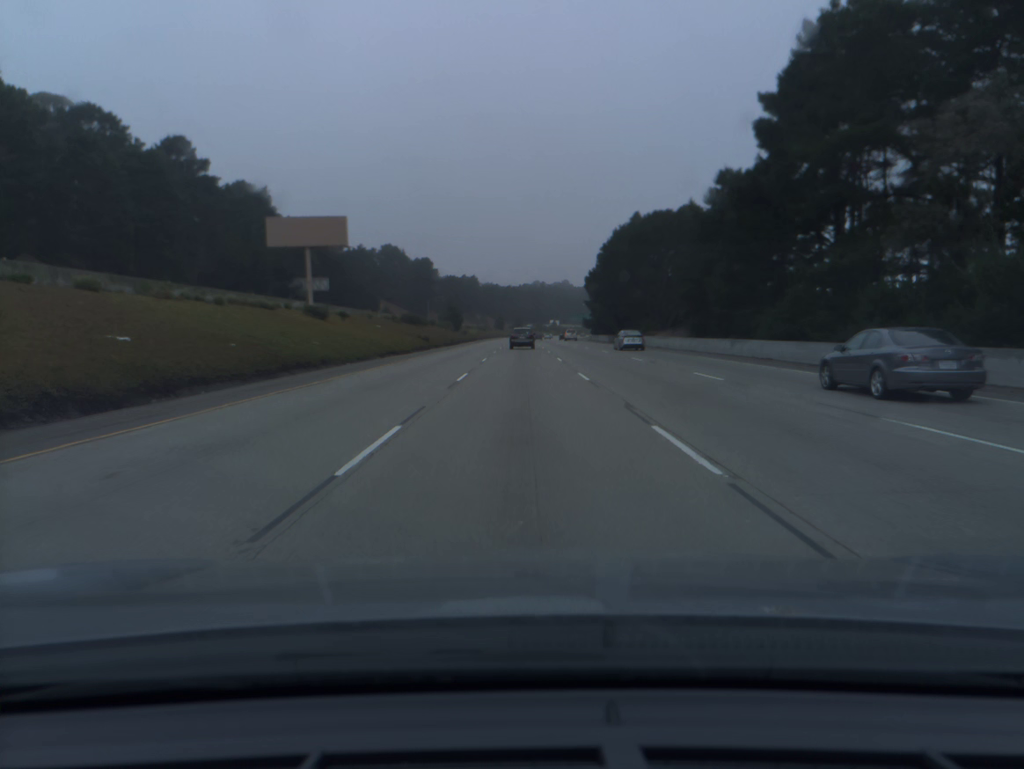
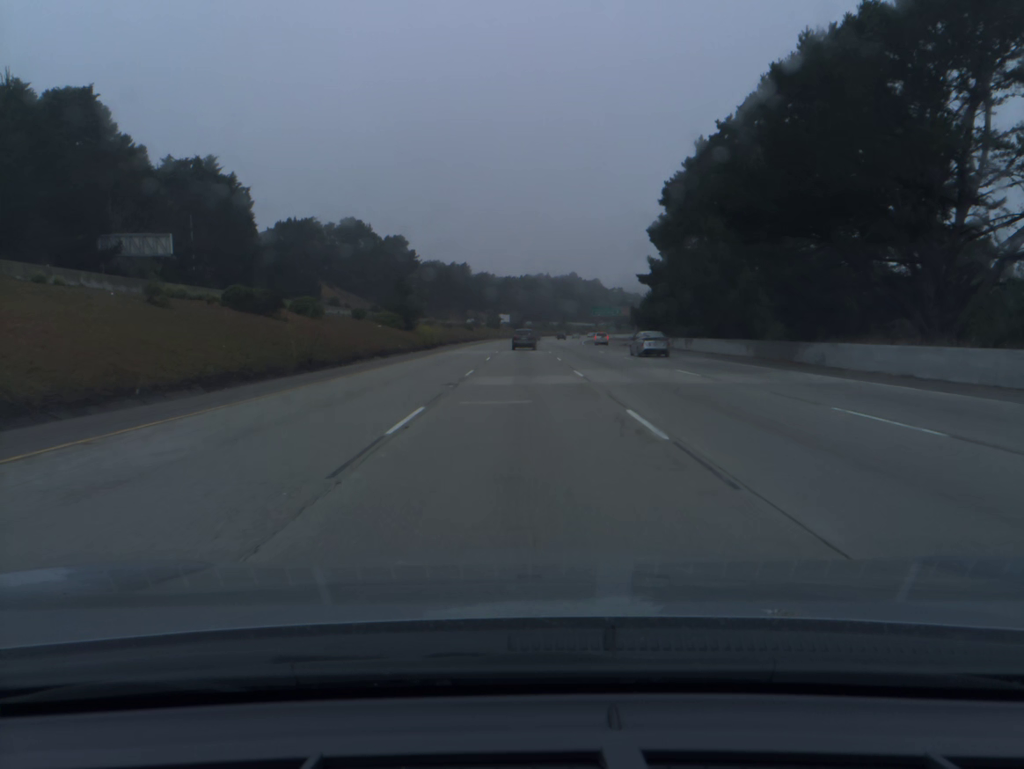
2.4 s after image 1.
(-0.1, +70.1) m; 0°
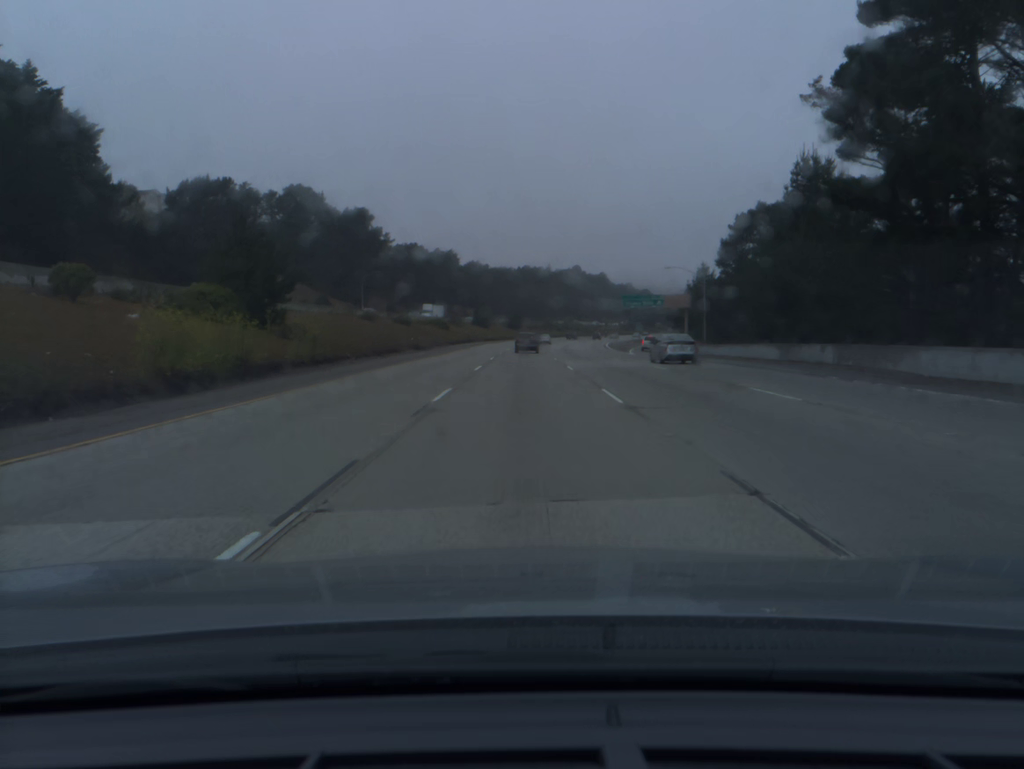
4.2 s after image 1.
(0.0, +52.9) m; 0°
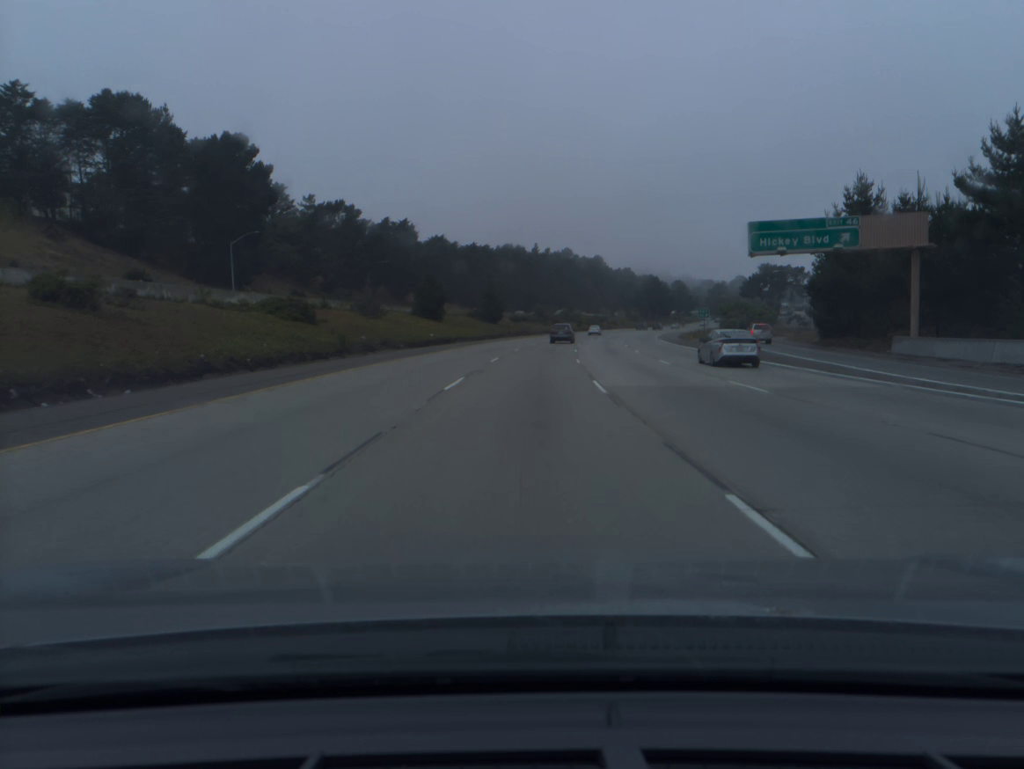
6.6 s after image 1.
(+0.4, +71.2) m; +1°
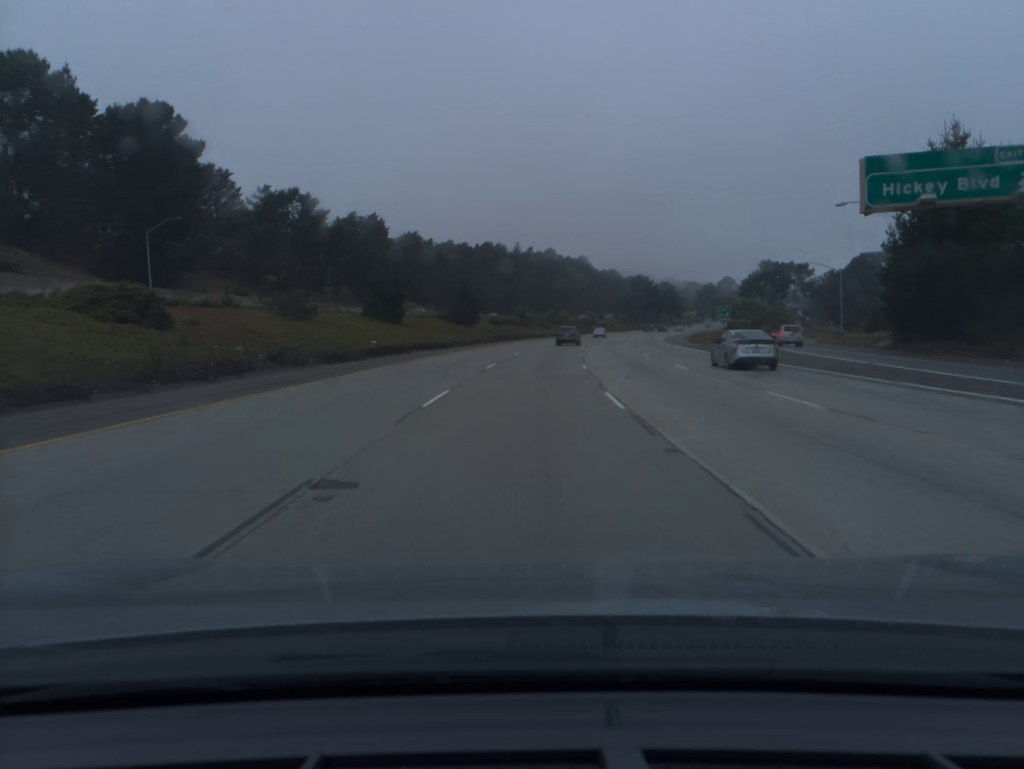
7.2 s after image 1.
(+0.2, +18.0) m; +1°
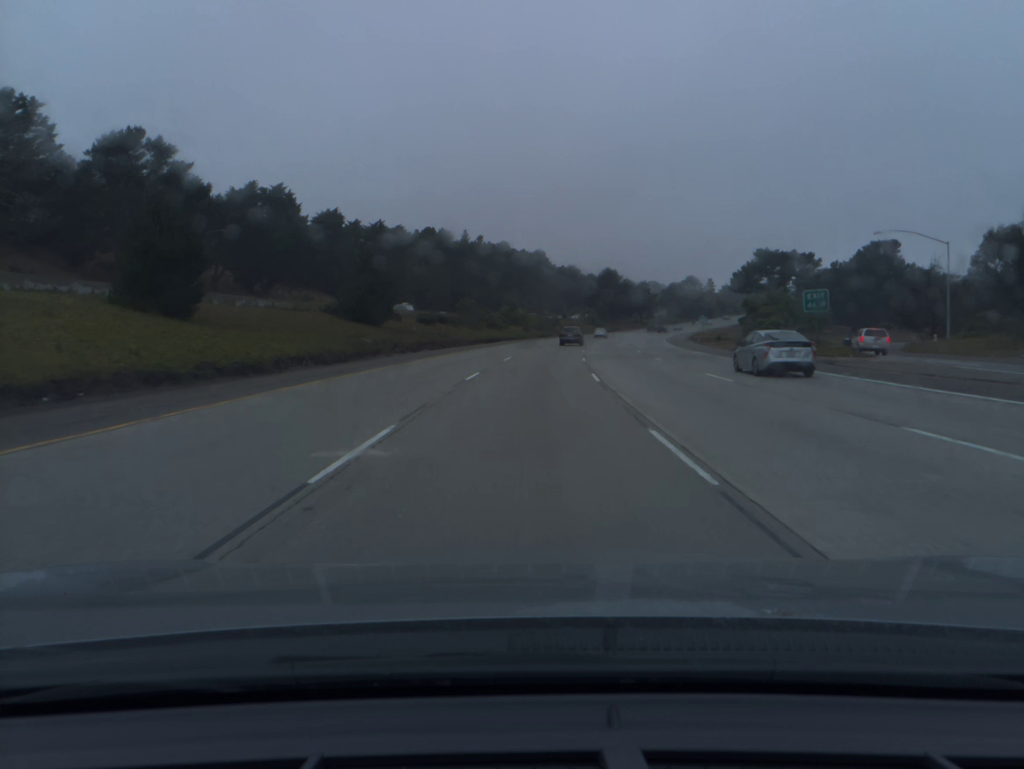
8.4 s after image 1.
(+1.0, +36.1) m; +3°
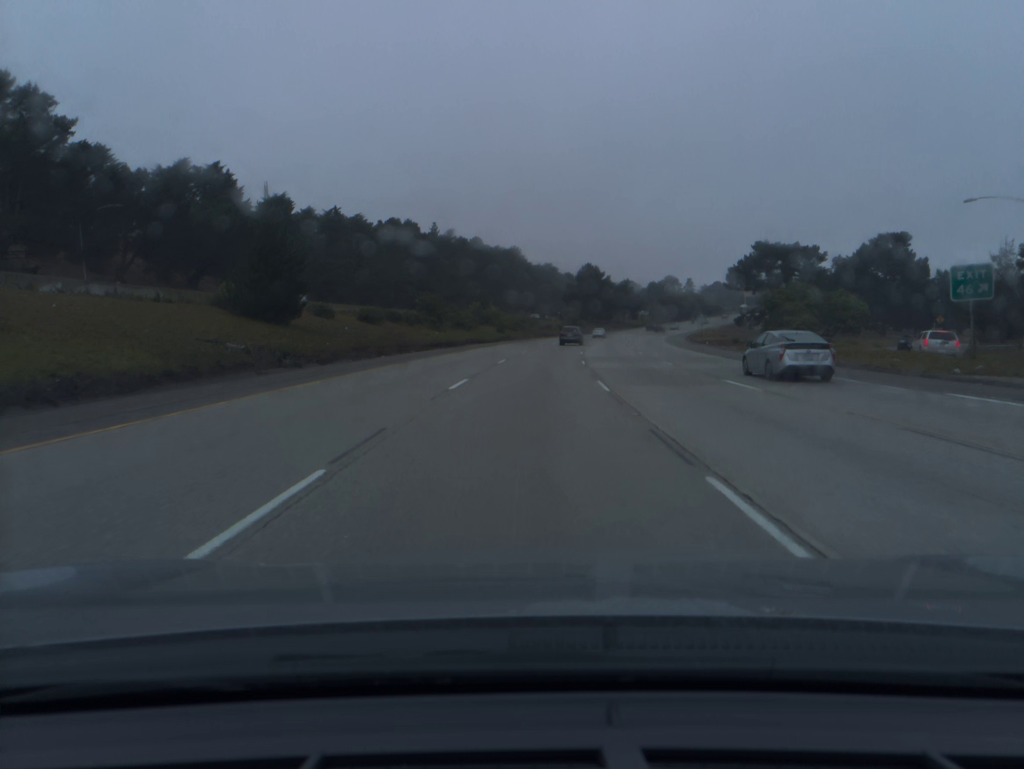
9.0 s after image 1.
(+0.3, +18.1) m; +2°
